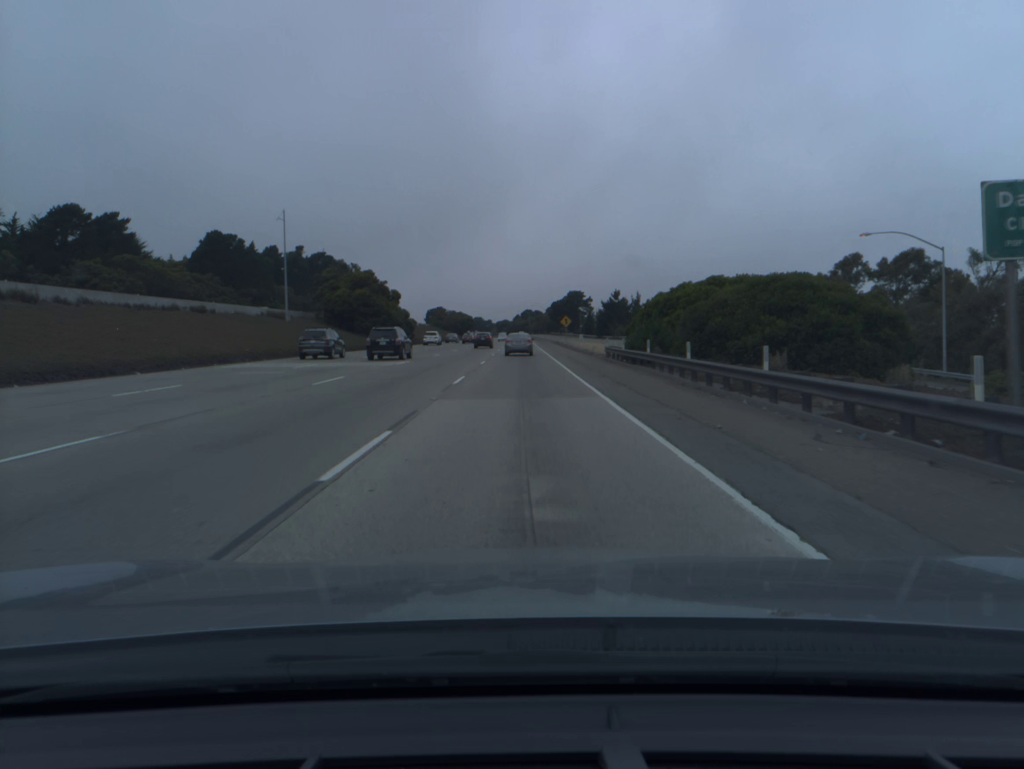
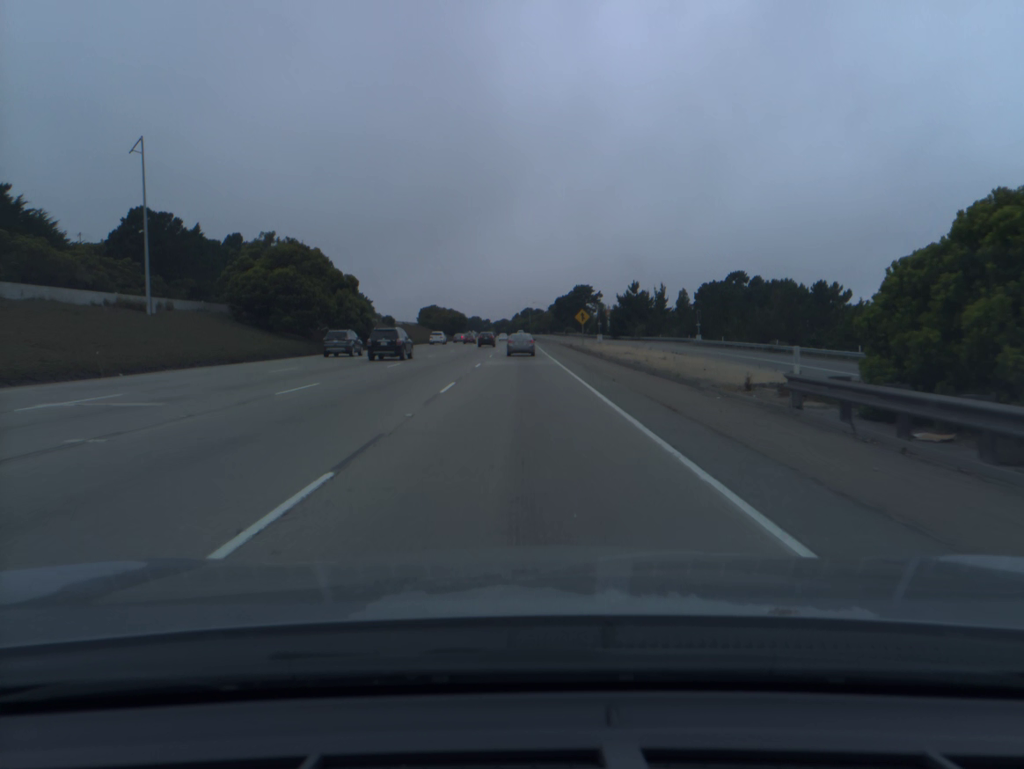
(0.0, +32.4) m; 0°
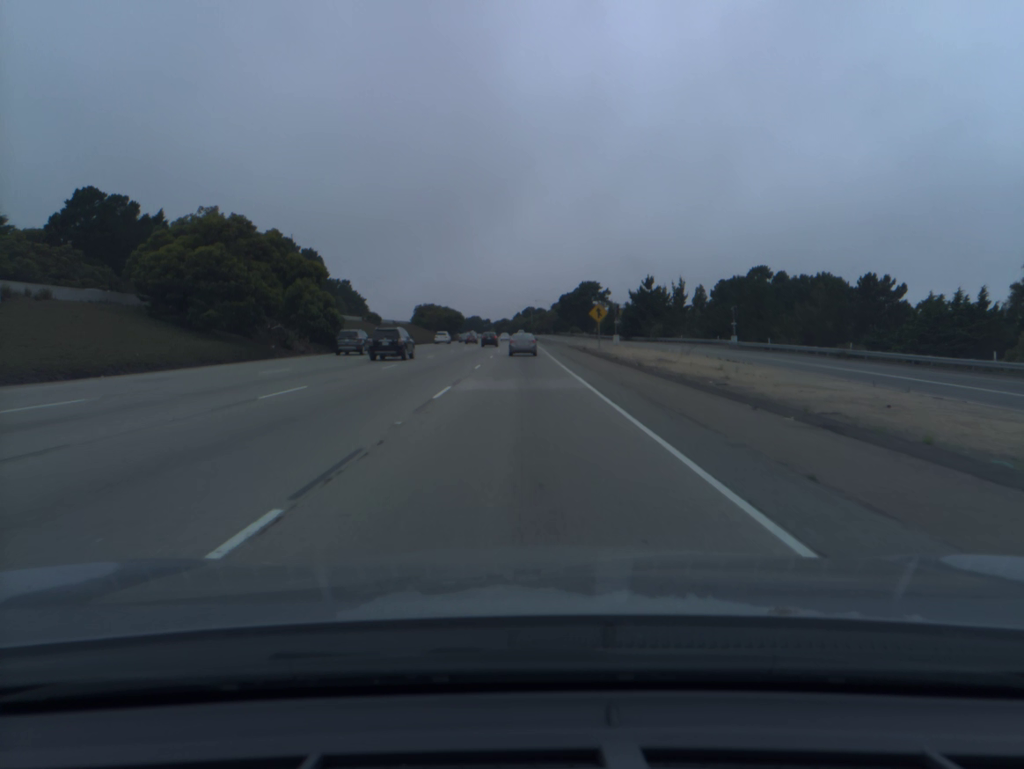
(0.0, +16.1) m; 0°
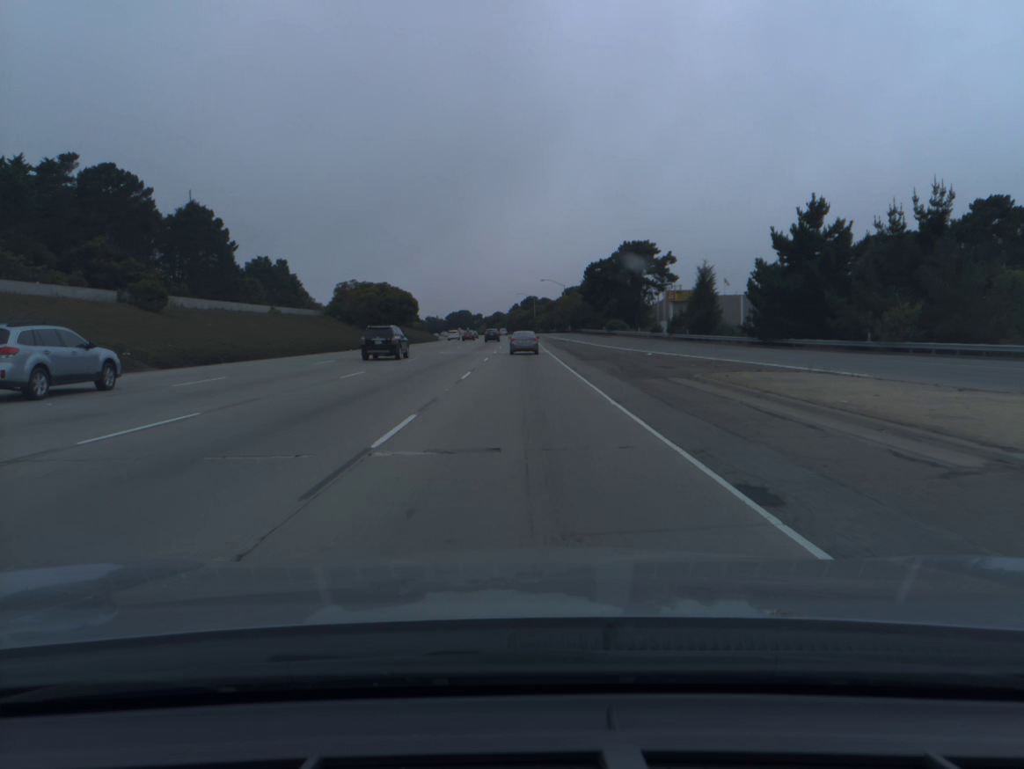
(0.0, +80.1) m; 0°
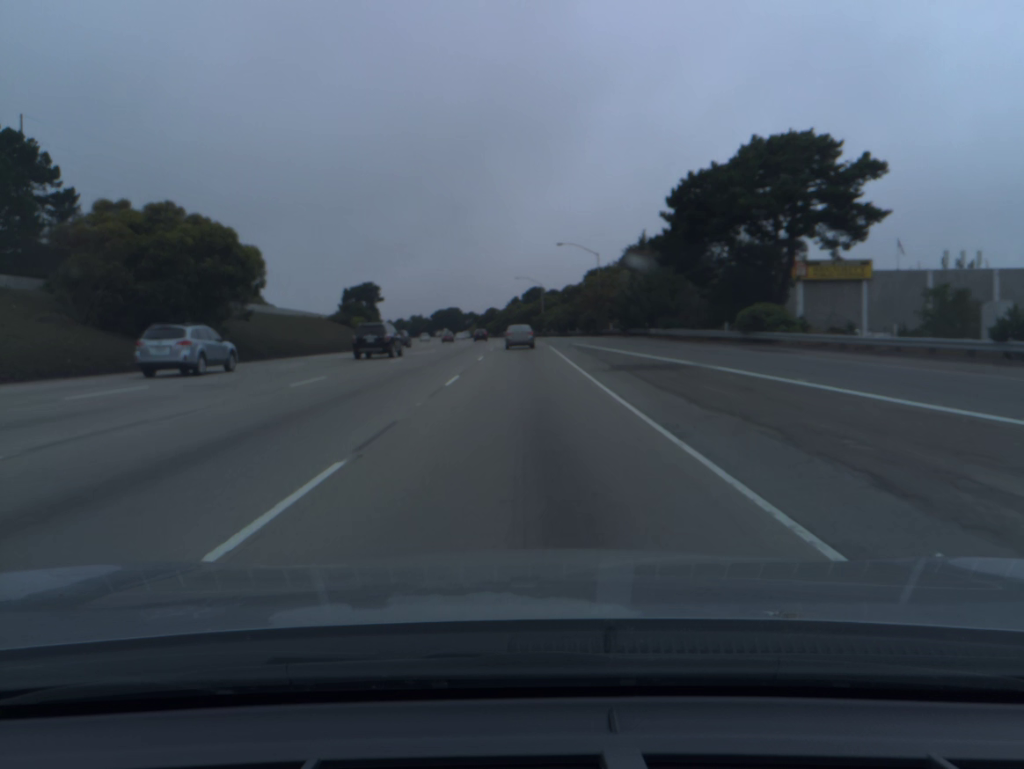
(-0.1, +63.4) m; 0°
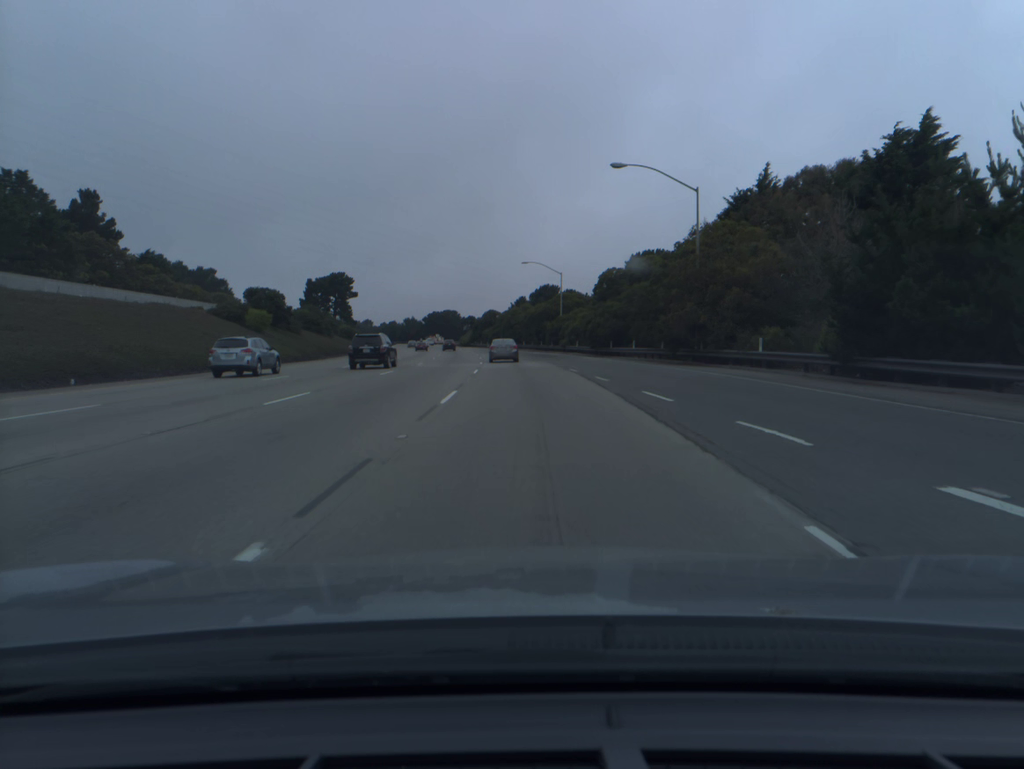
(-0.2, +47.0) m; -1°
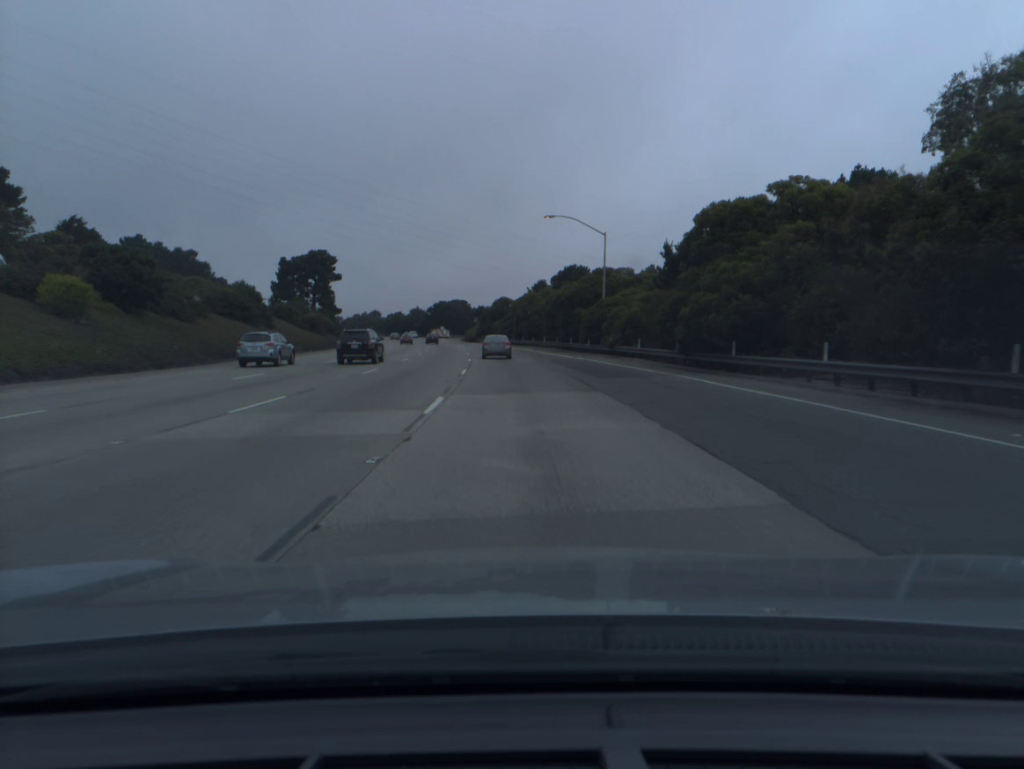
(-0.2, +31.0) m; -1°
